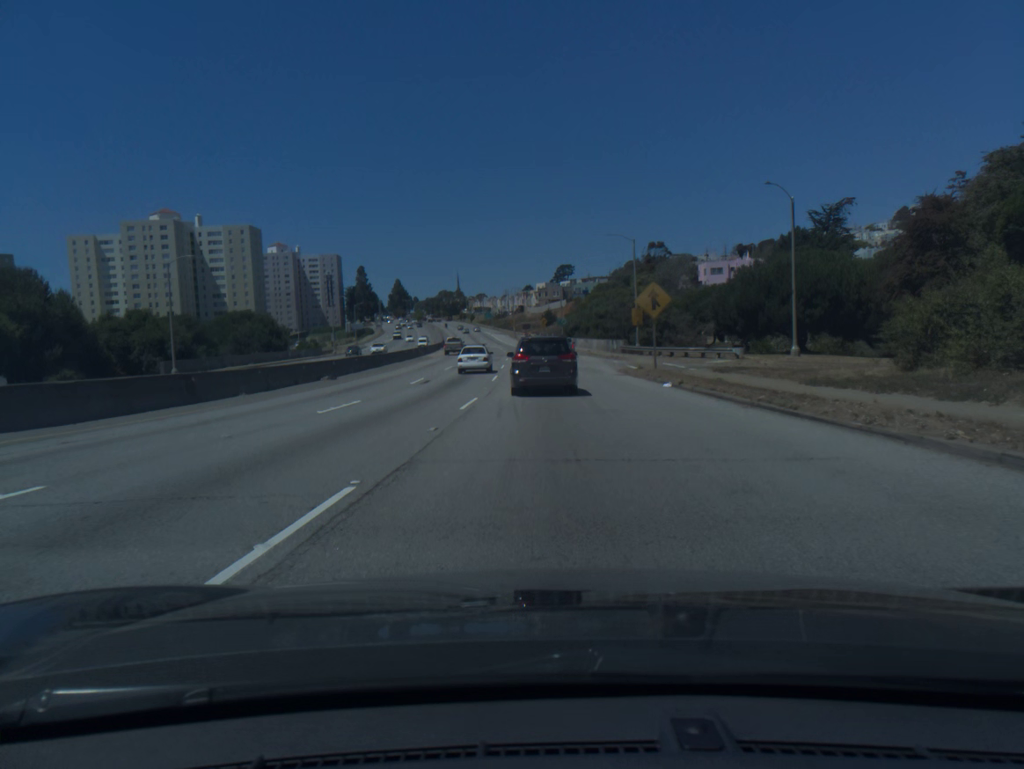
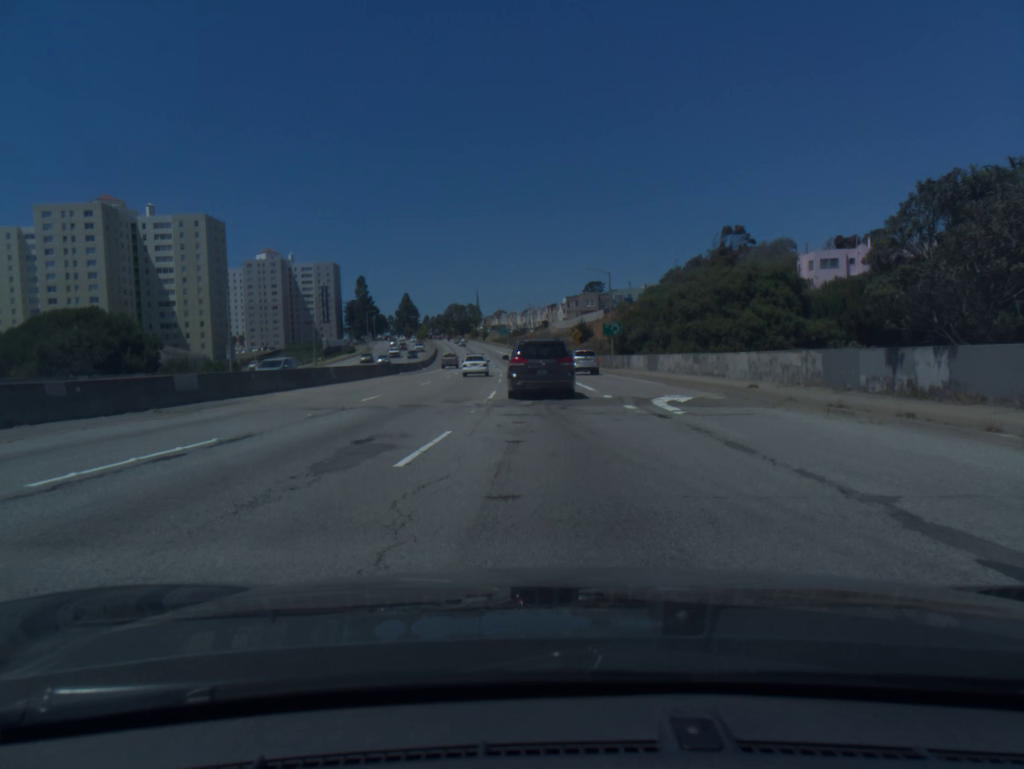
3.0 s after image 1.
(-1.1, +54.2) m; -2°
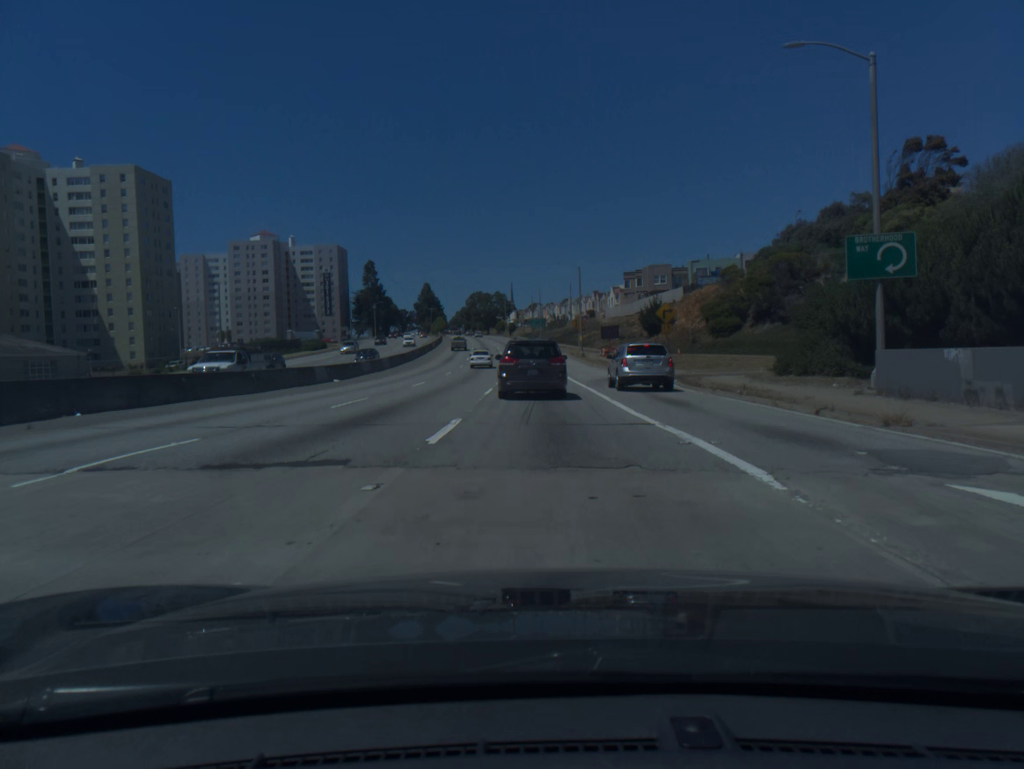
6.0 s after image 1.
(-1.2, +54.5) m; -3°
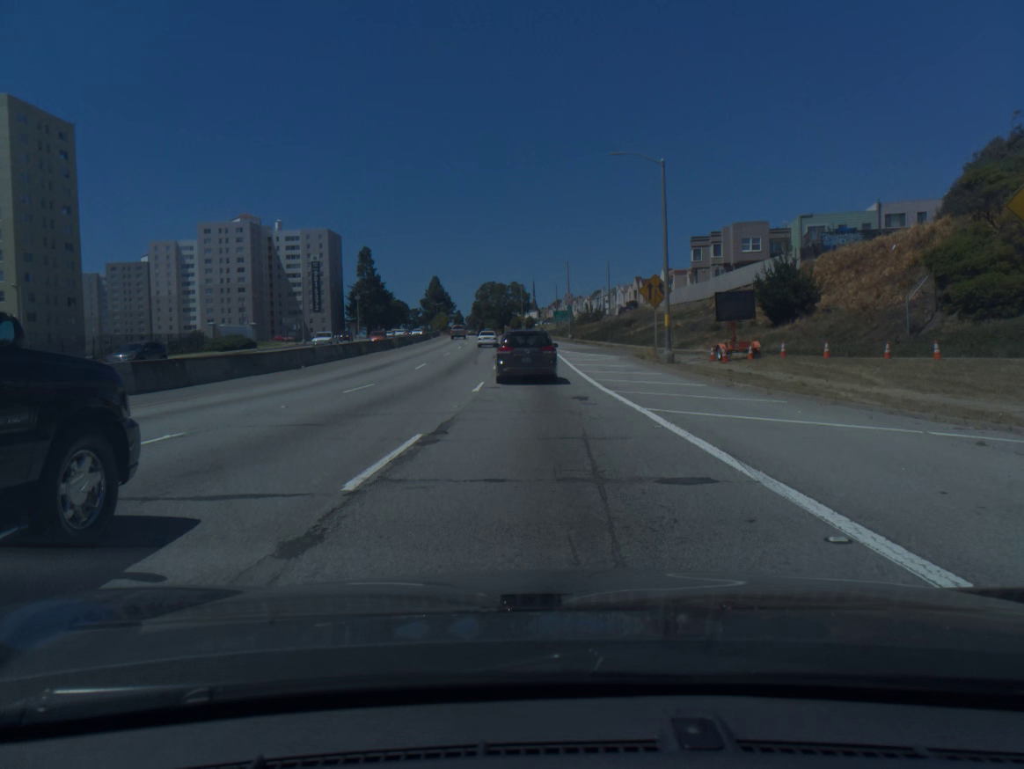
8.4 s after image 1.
(-0.7, +42.8) m; -2°
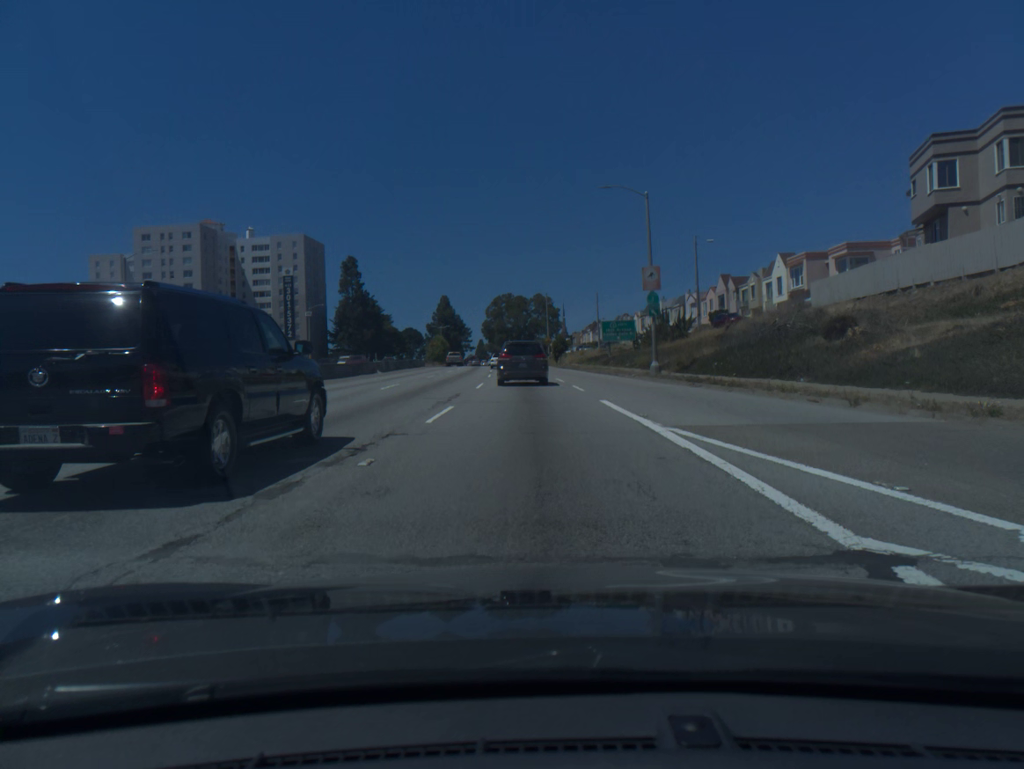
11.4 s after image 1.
(-0.7, +52.0) m; -2°
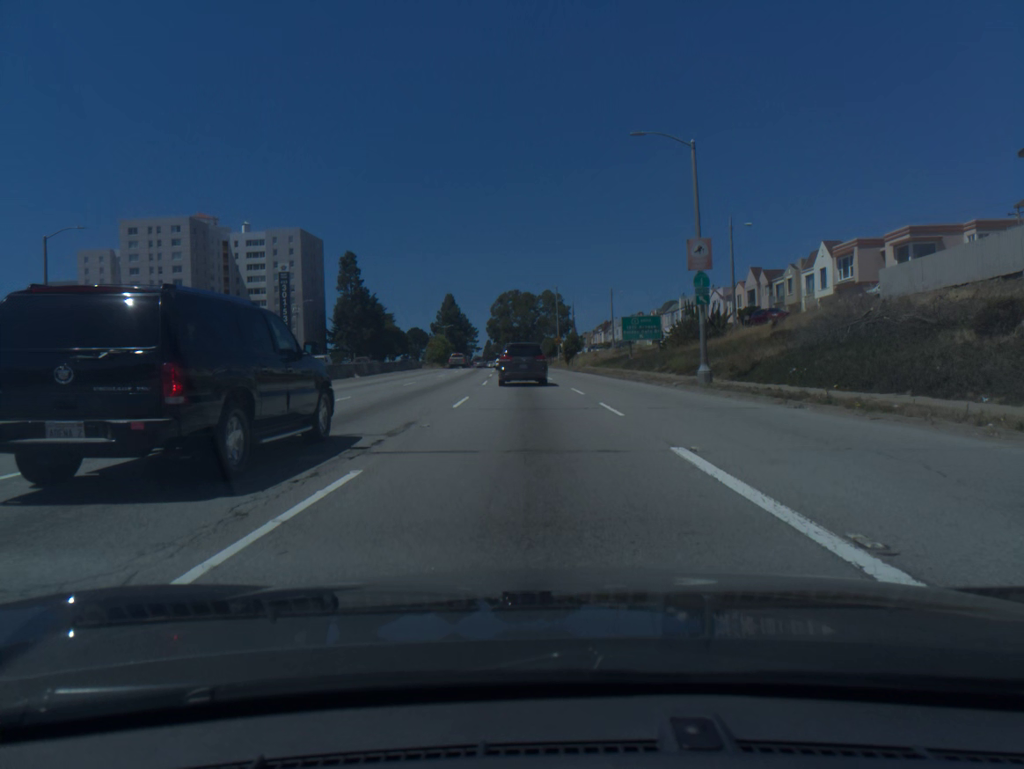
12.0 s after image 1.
(0.0, +10.0) m; -1°
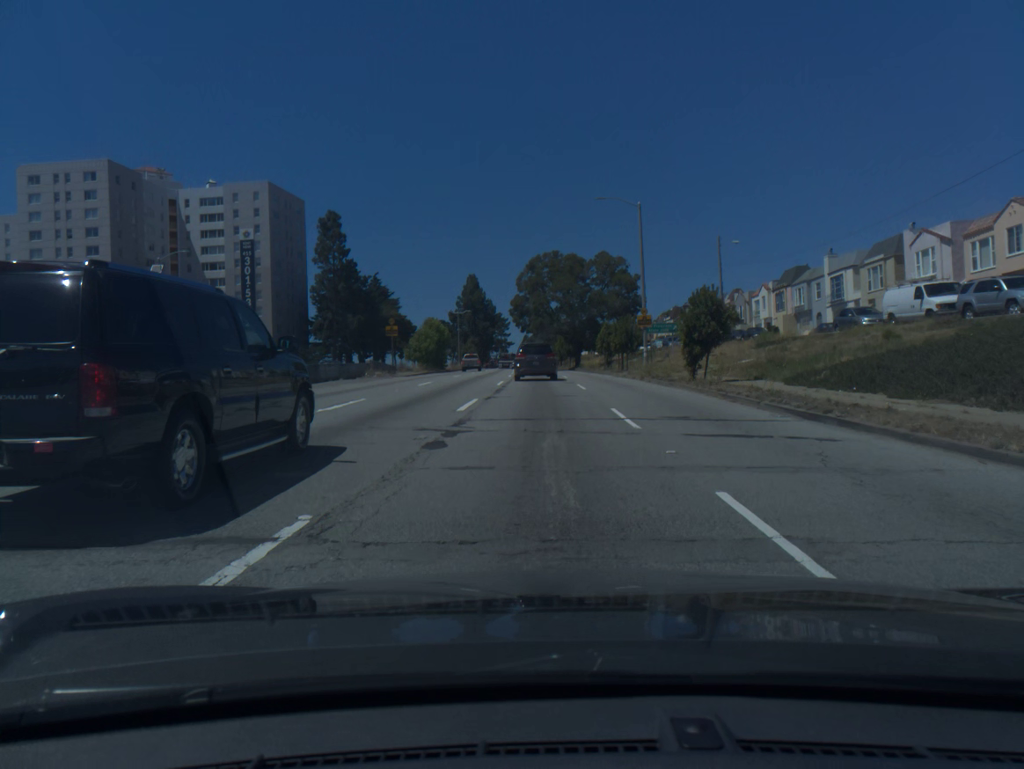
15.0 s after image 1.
(-1.4, +46.9) m; -3°
